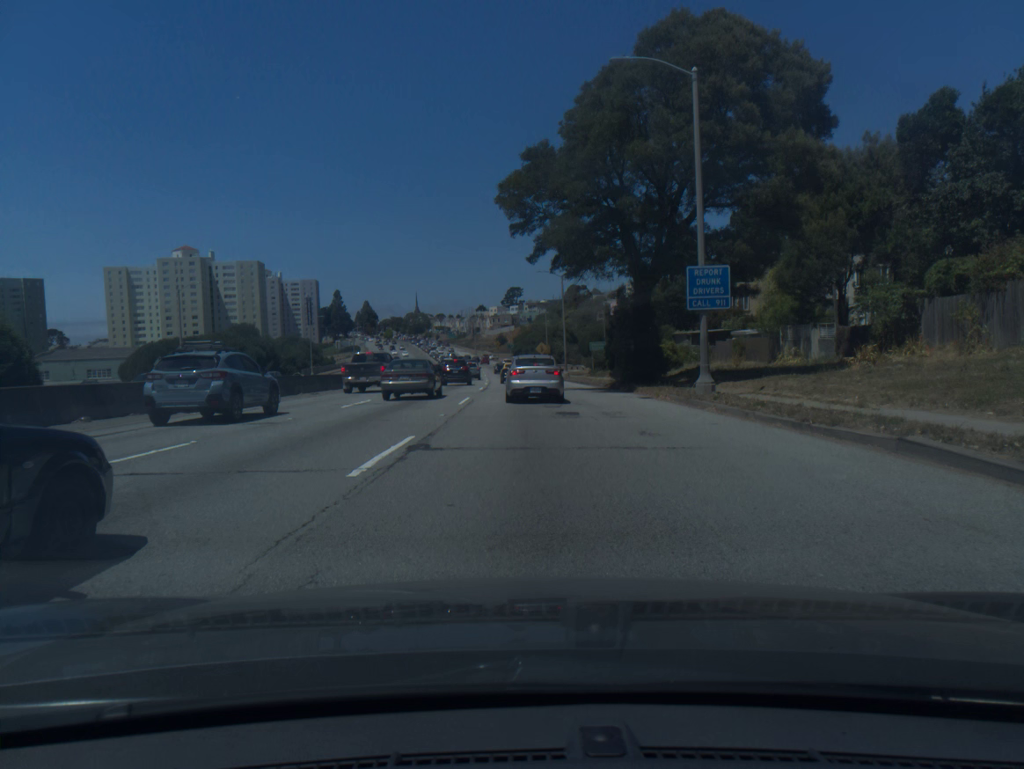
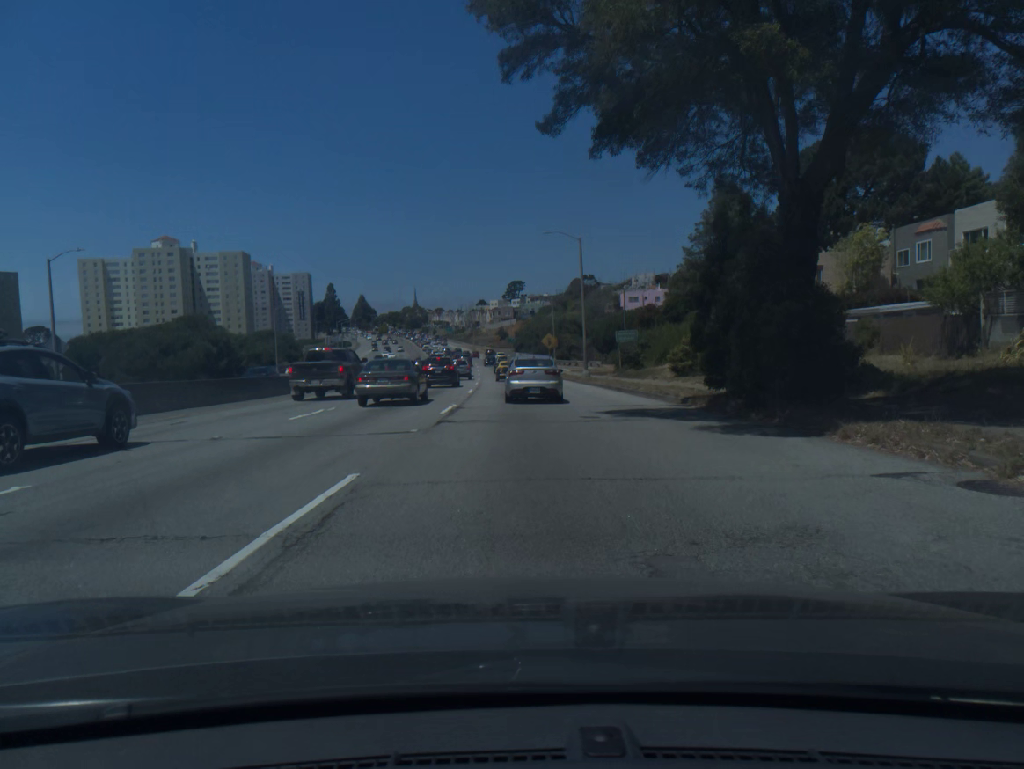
(0.0, +19.0) m; 0°
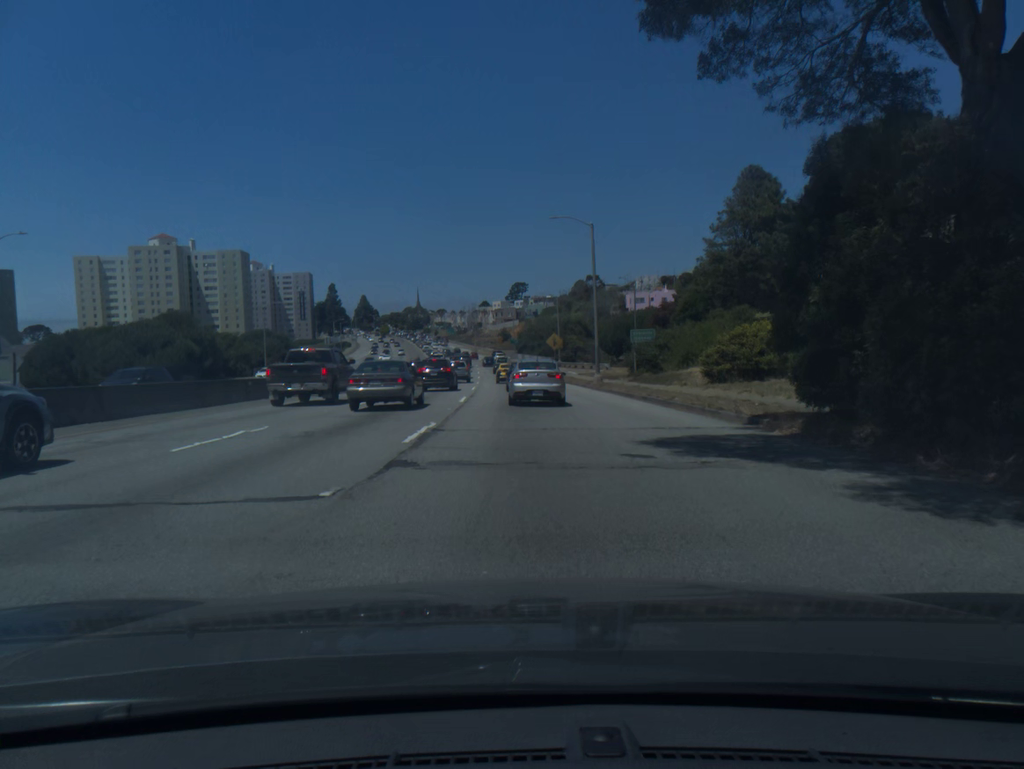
(0.0, +6.2) m; 0°
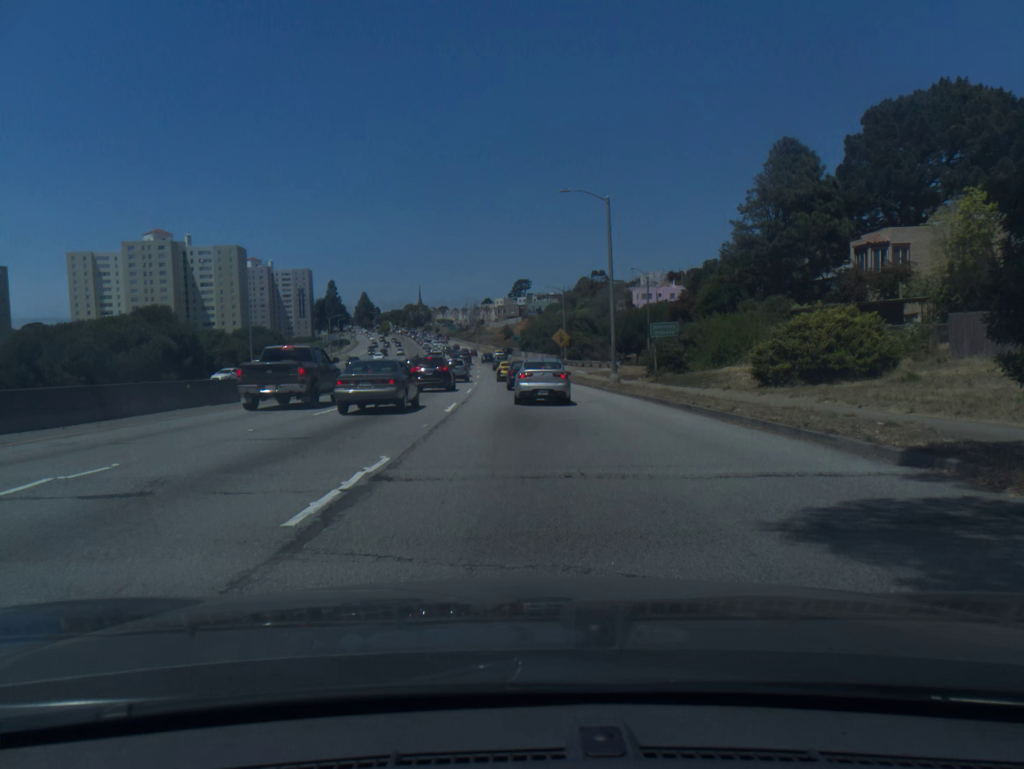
(0.0, +6.2) m; 0°
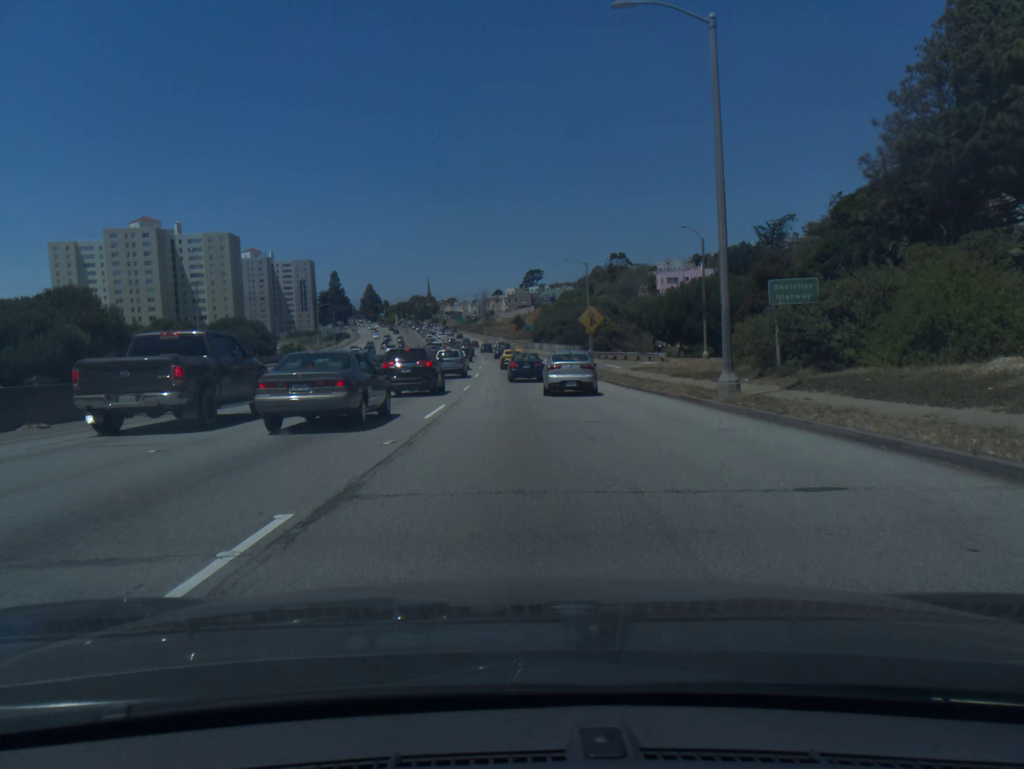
(-0.1, +19.1) m; -1°
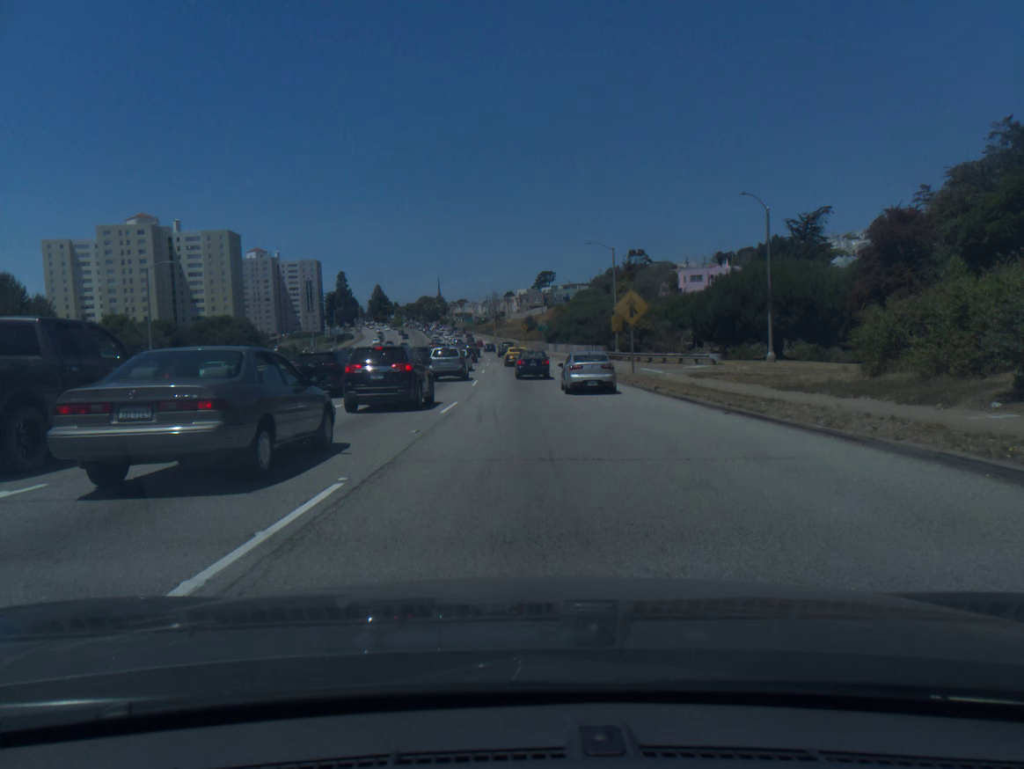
(-0.1, +12.9) m; -1°
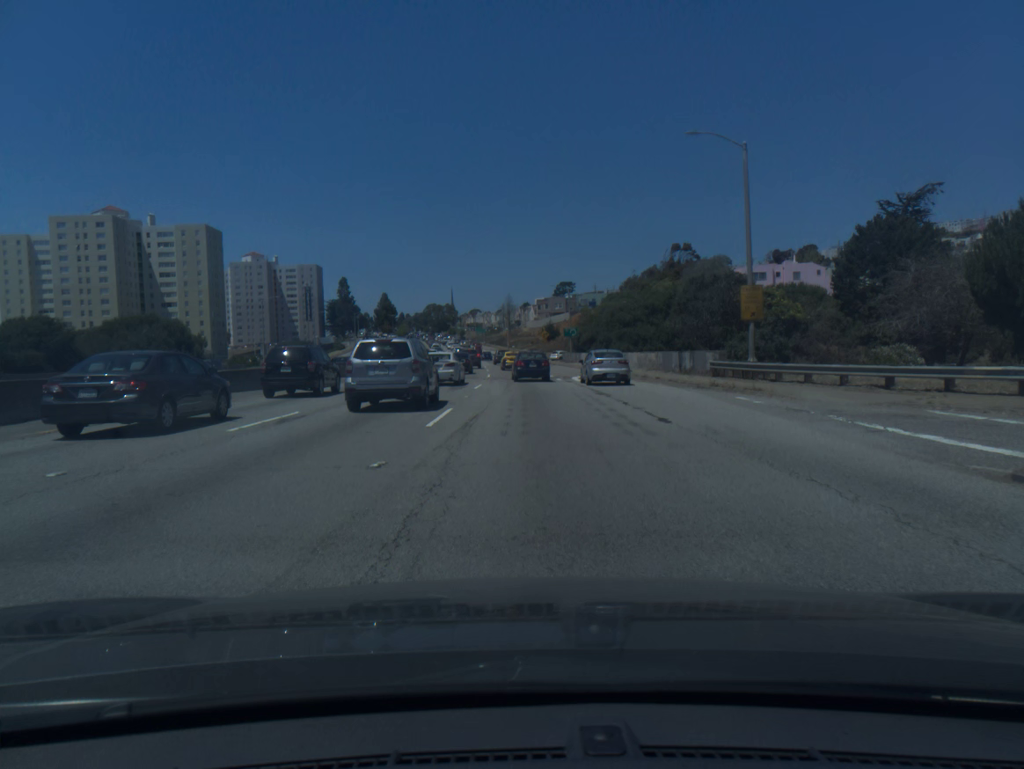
(-0.4, +34.1) m; -1°
